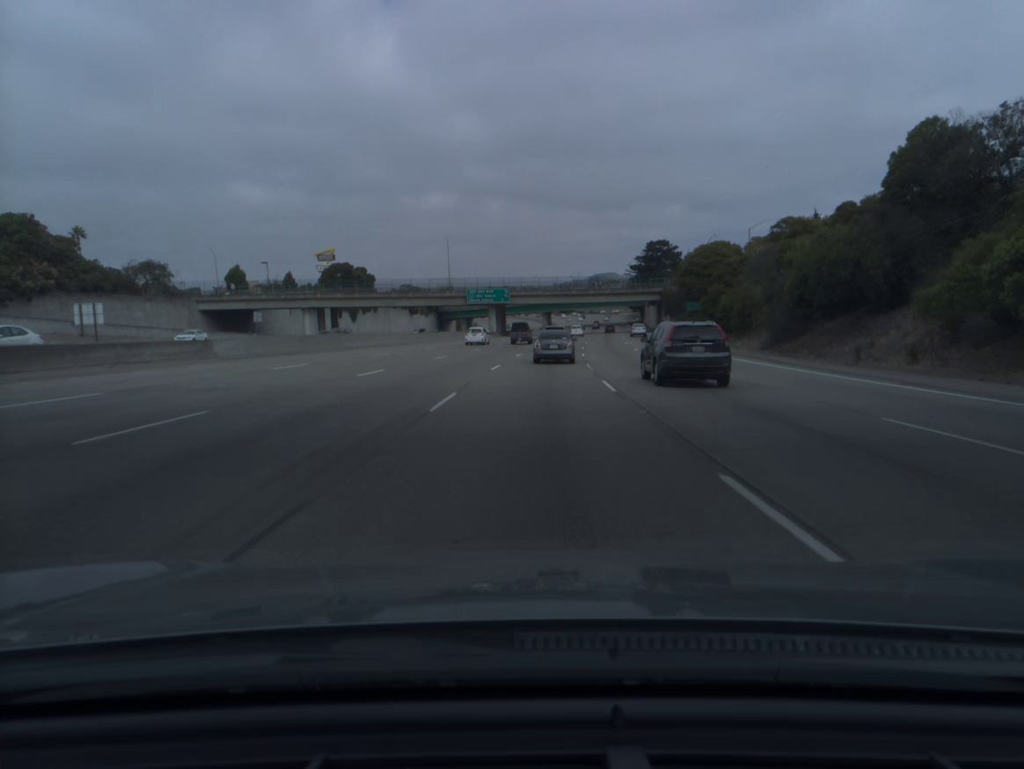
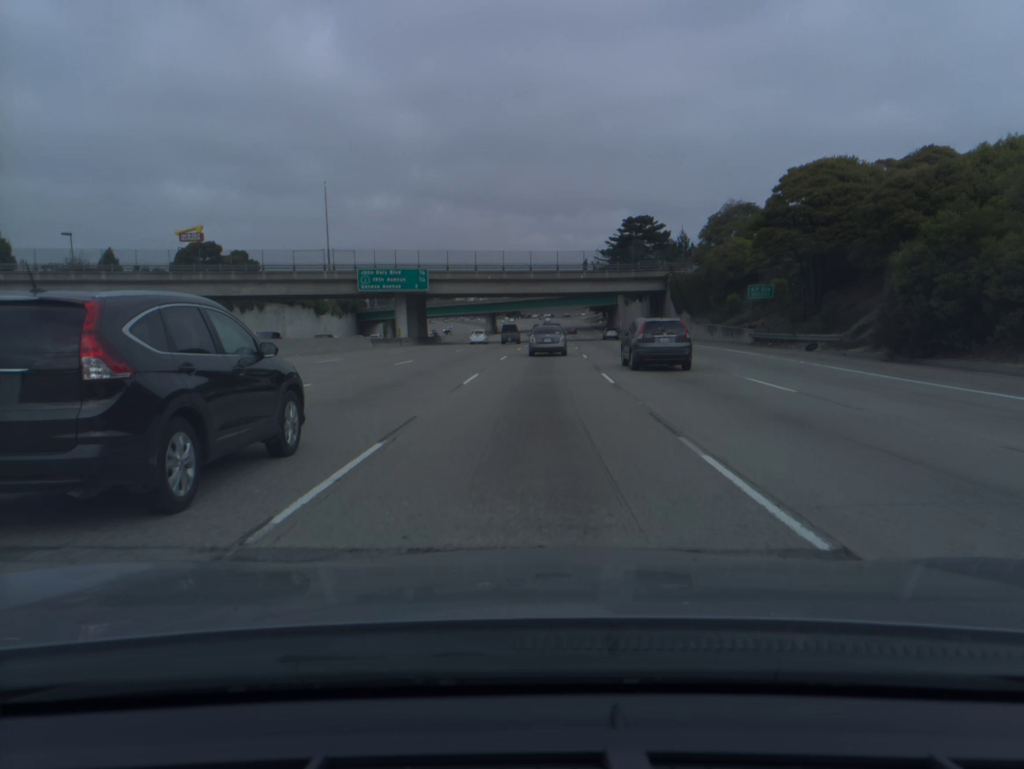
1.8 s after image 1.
(+1.8, +51.2) m; +4°
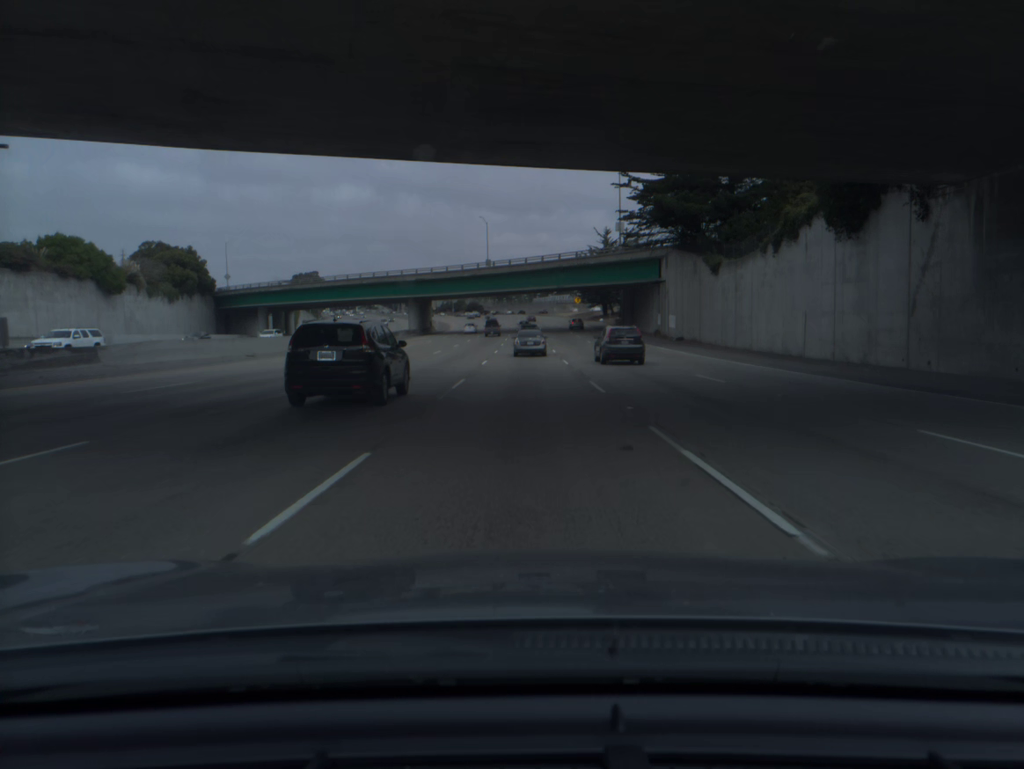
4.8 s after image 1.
(+2.6, +84.8) m; +2°
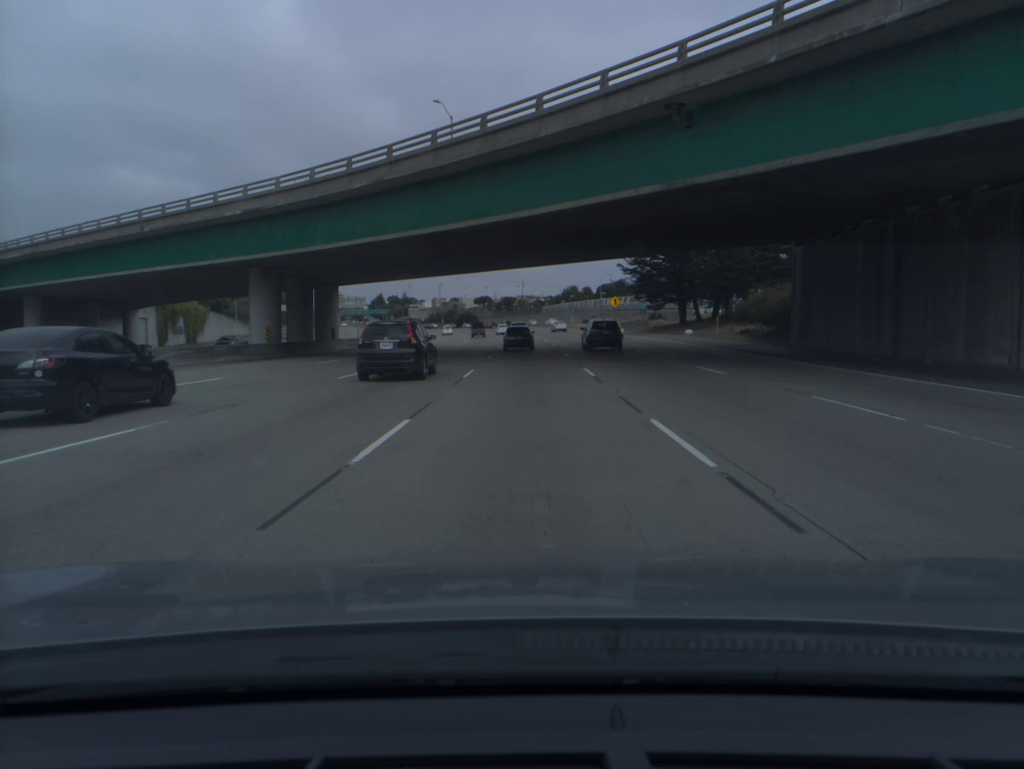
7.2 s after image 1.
(-0.2, +68.5) m; 0°
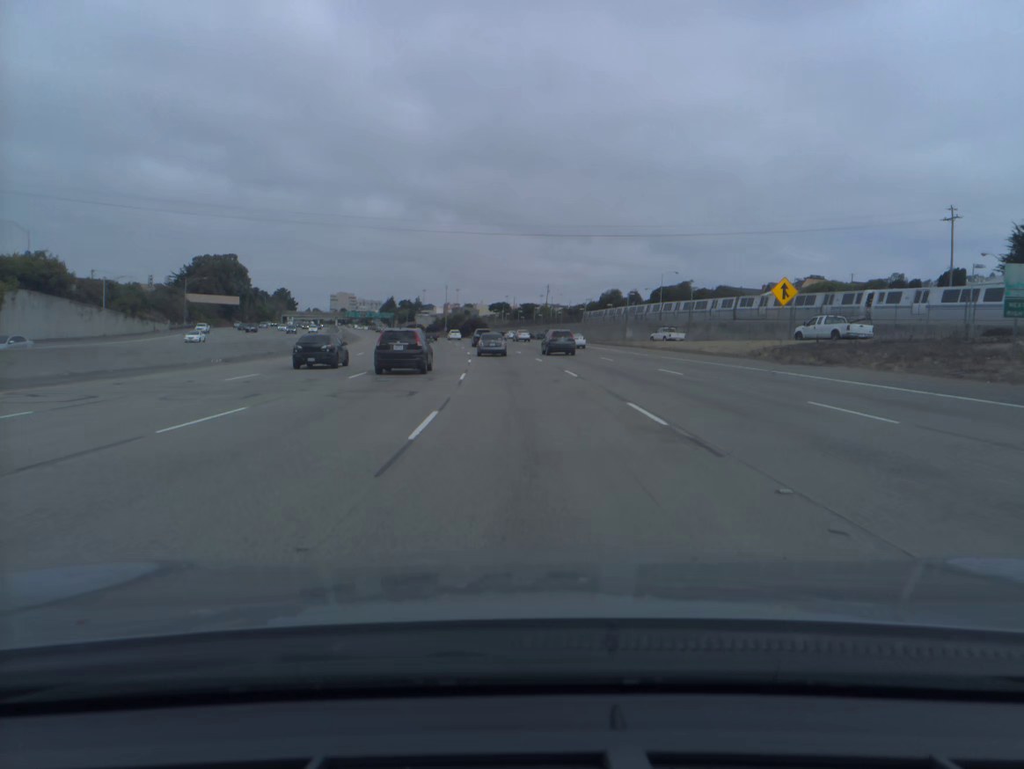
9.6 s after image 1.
(-0.4, +67.6) m; -1°
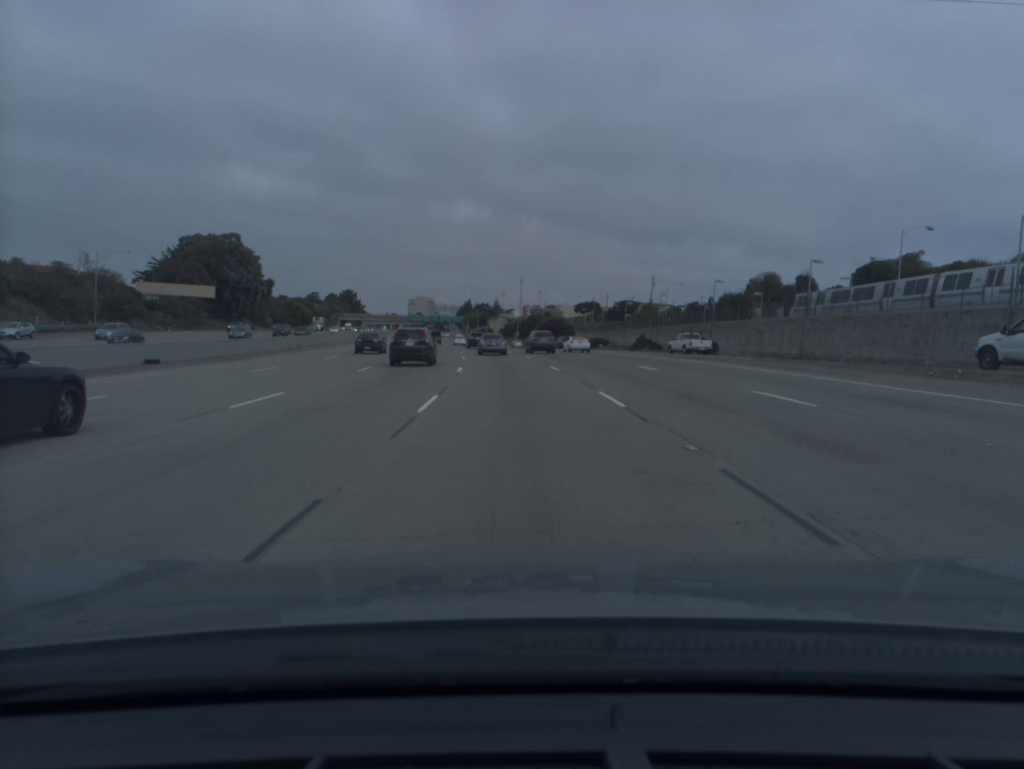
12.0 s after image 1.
(-3.6, +68.1) m; -6°
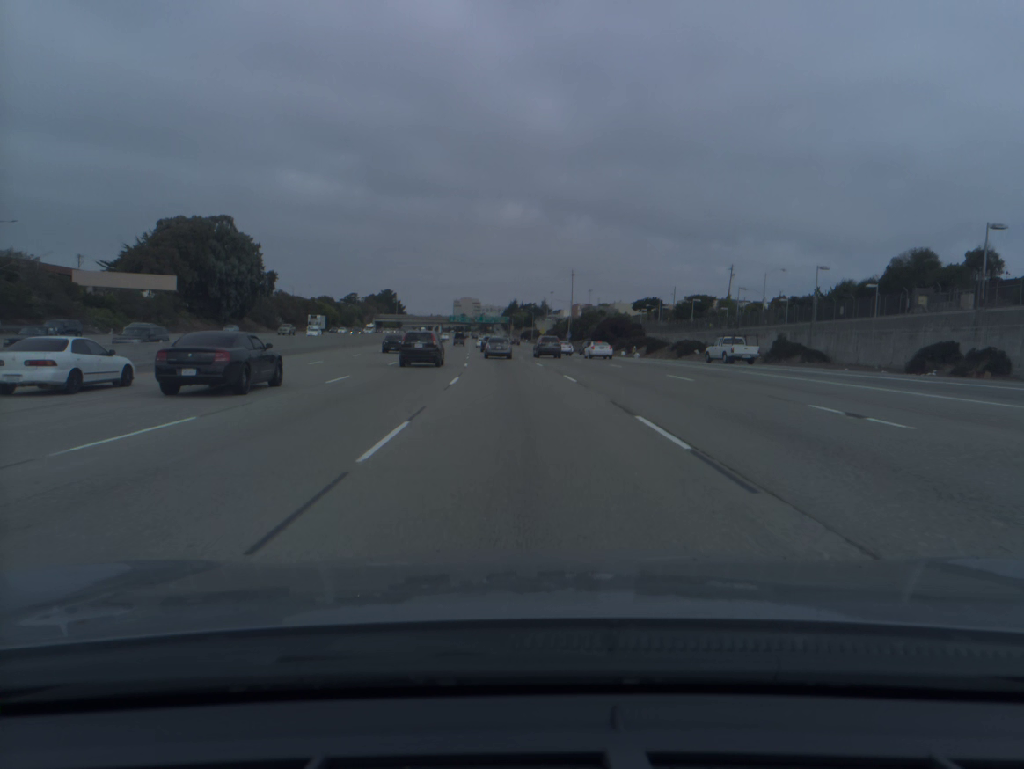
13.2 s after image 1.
(-1.1, +34.4) m; -3°
